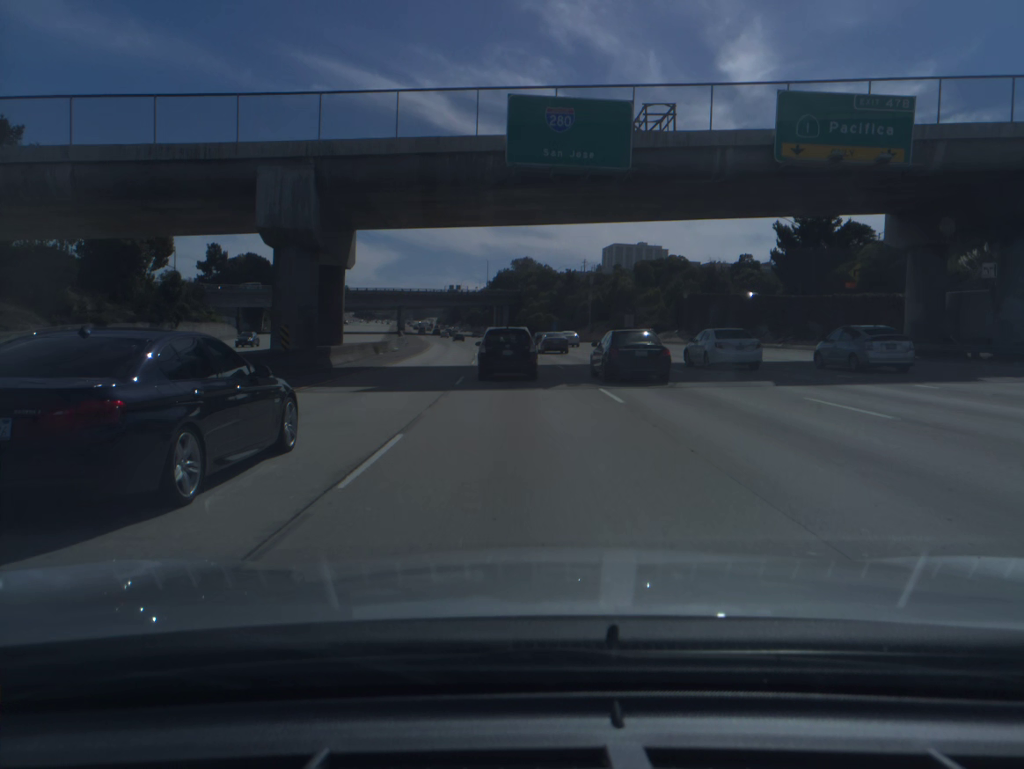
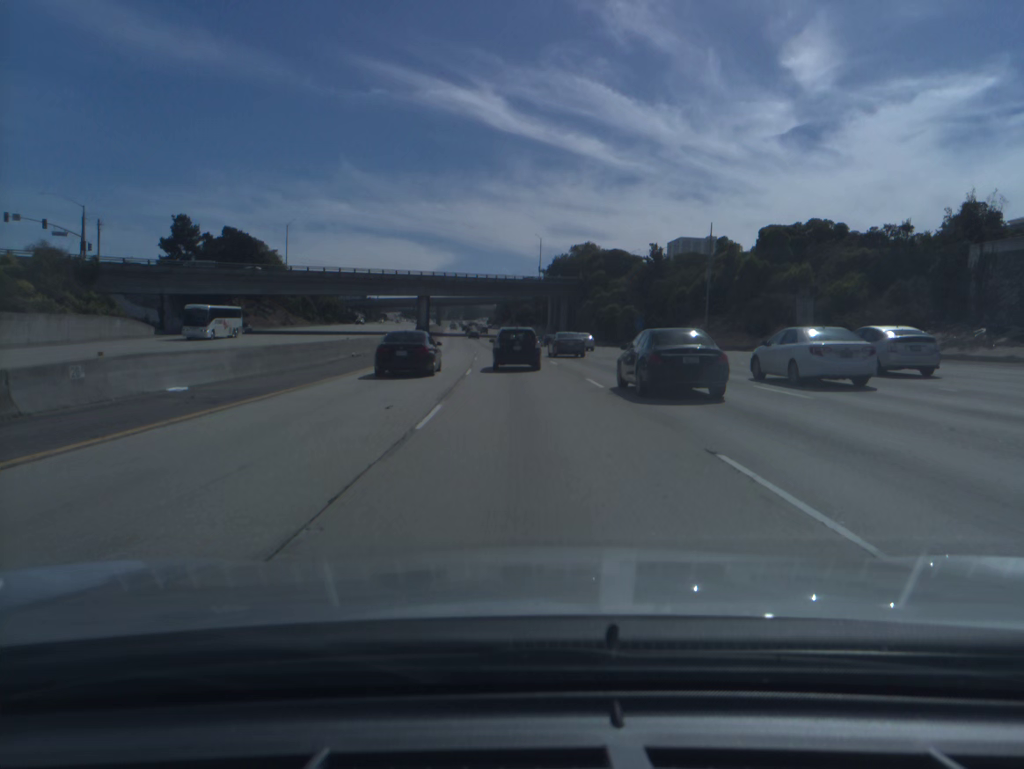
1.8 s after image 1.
(-2.0, +54.1) m; -4°
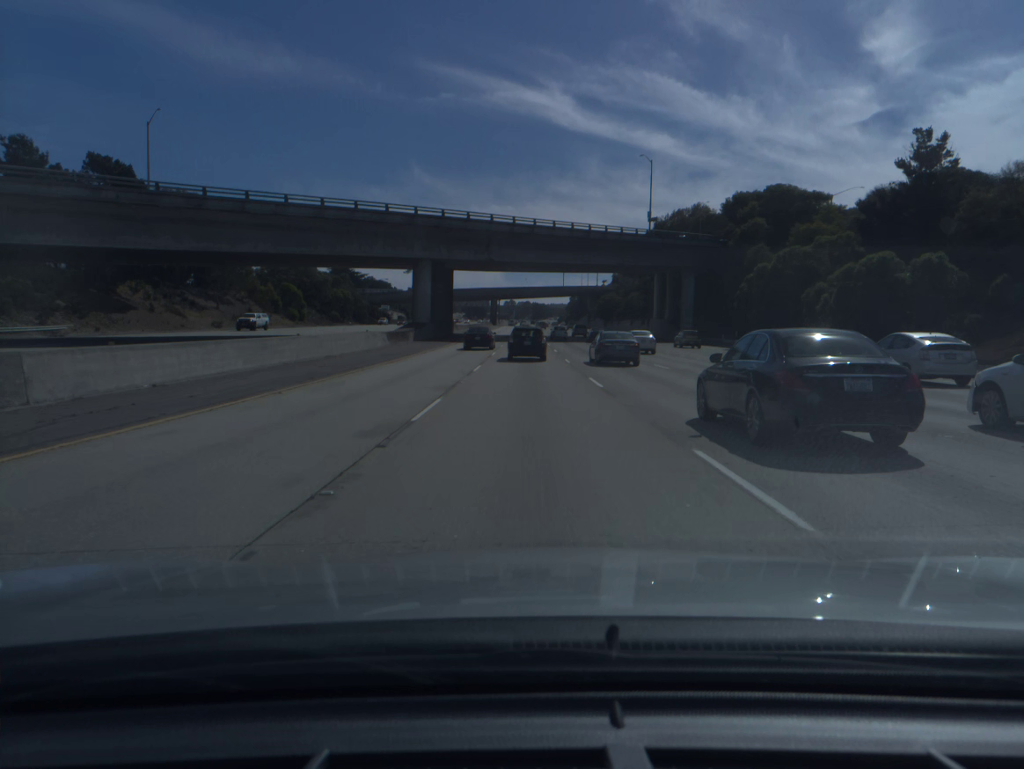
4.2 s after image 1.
(-3.4, +72.1) m; -5°
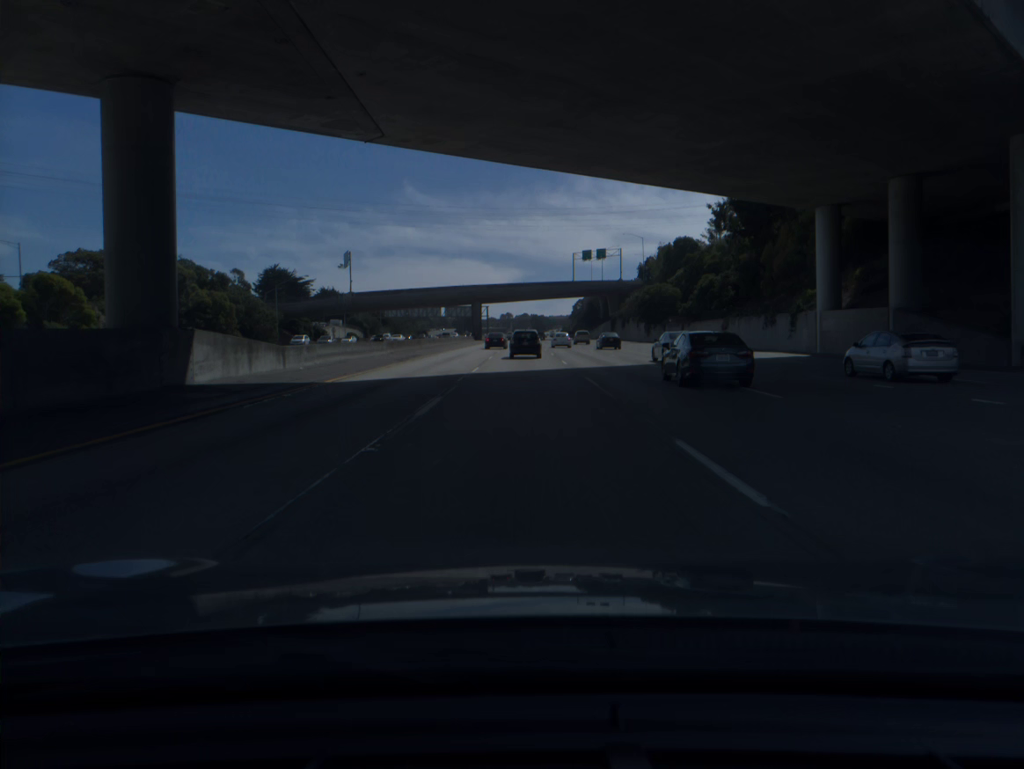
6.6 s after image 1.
(-0.2, +72.2) m; 0°
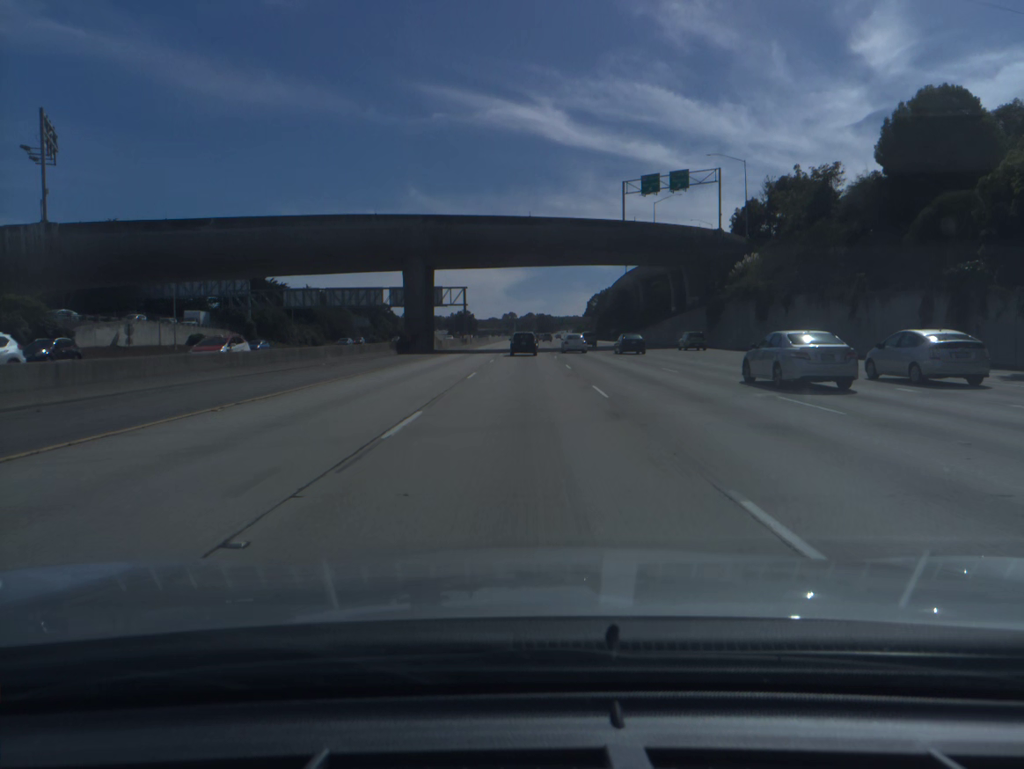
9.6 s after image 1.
(-0.8, +91.0) m; 0°
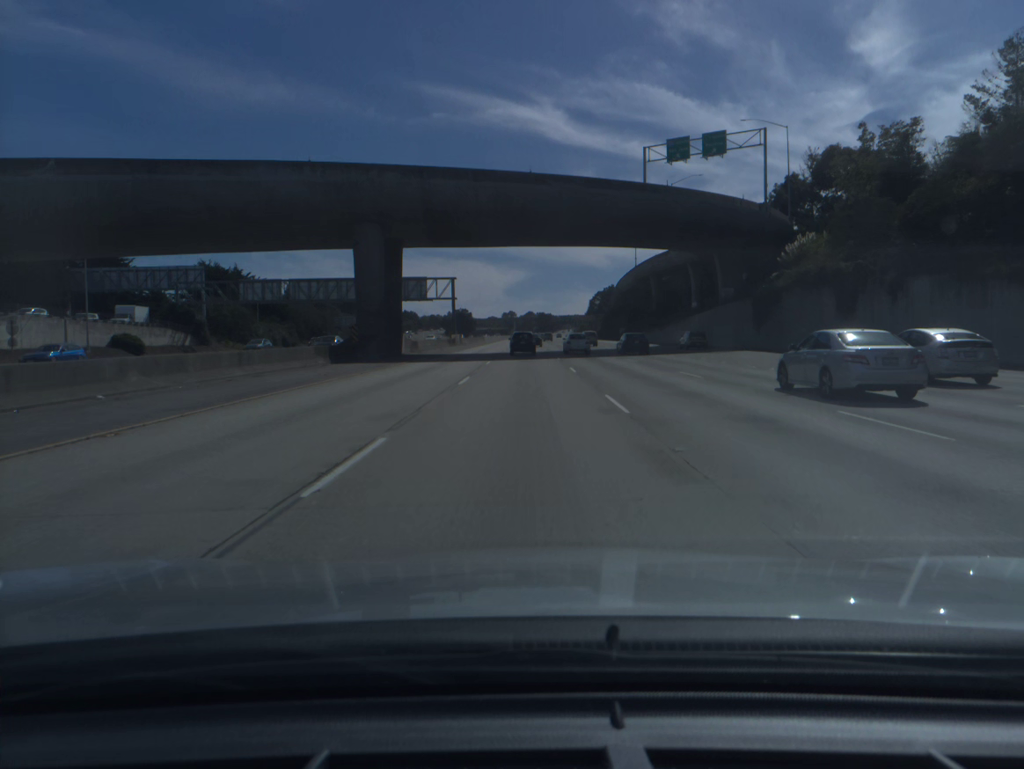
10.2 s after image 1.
(0.0, +18.2) m; 0°
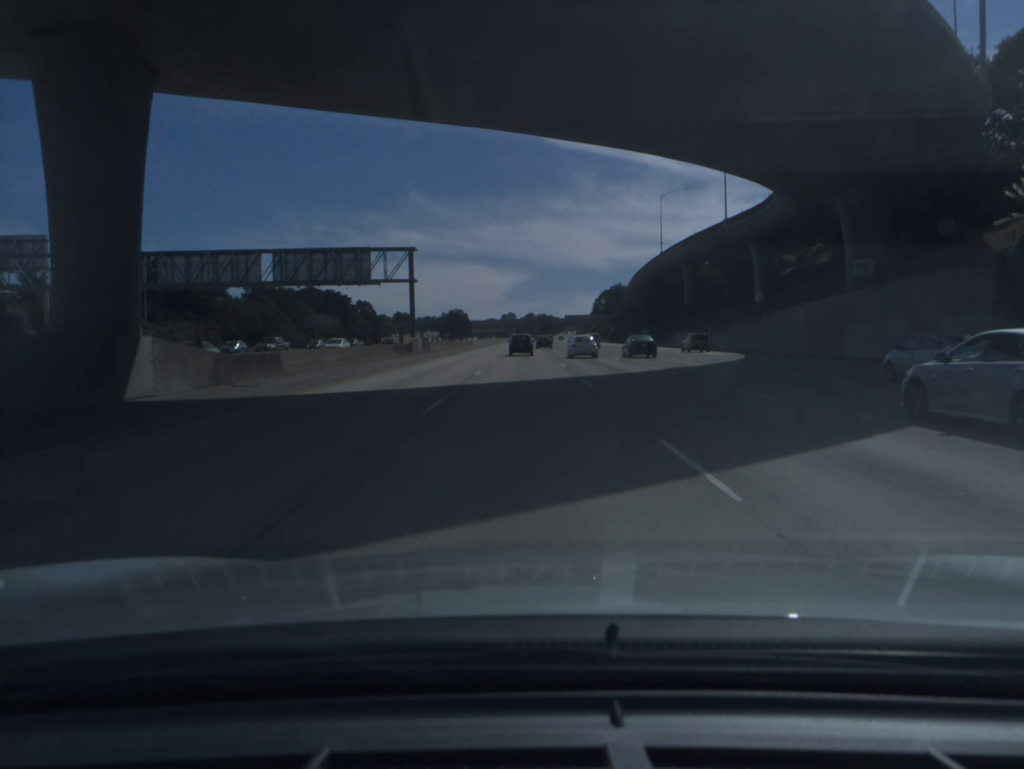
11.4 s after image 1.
(0.0, +36.6) m; 0°
